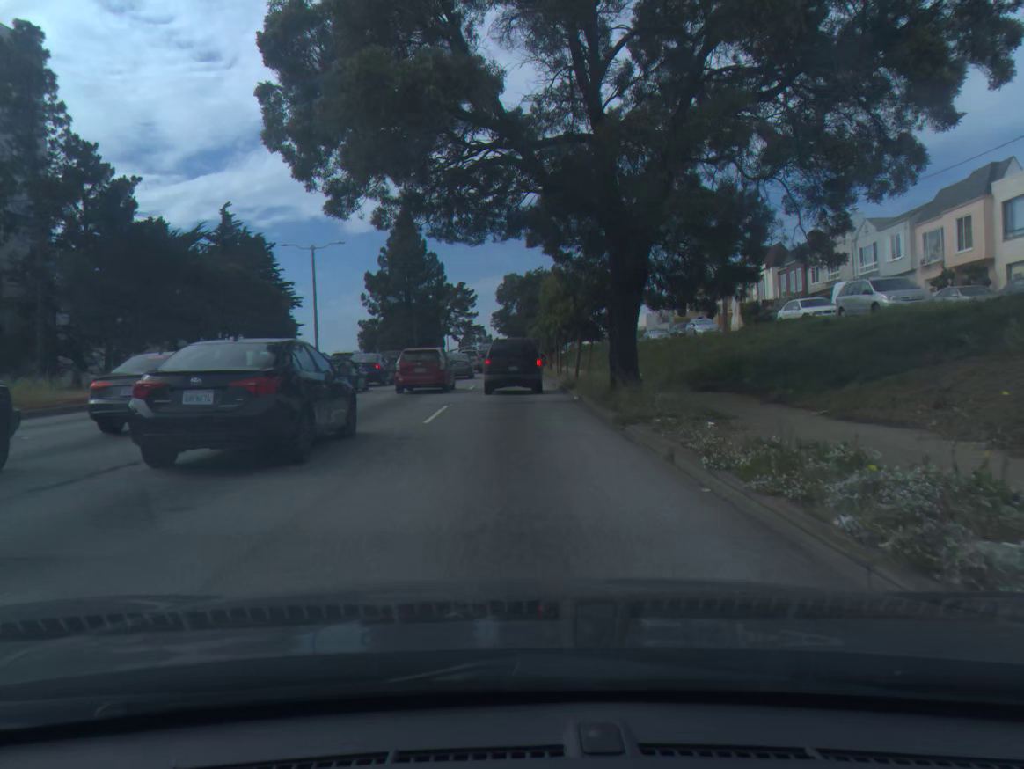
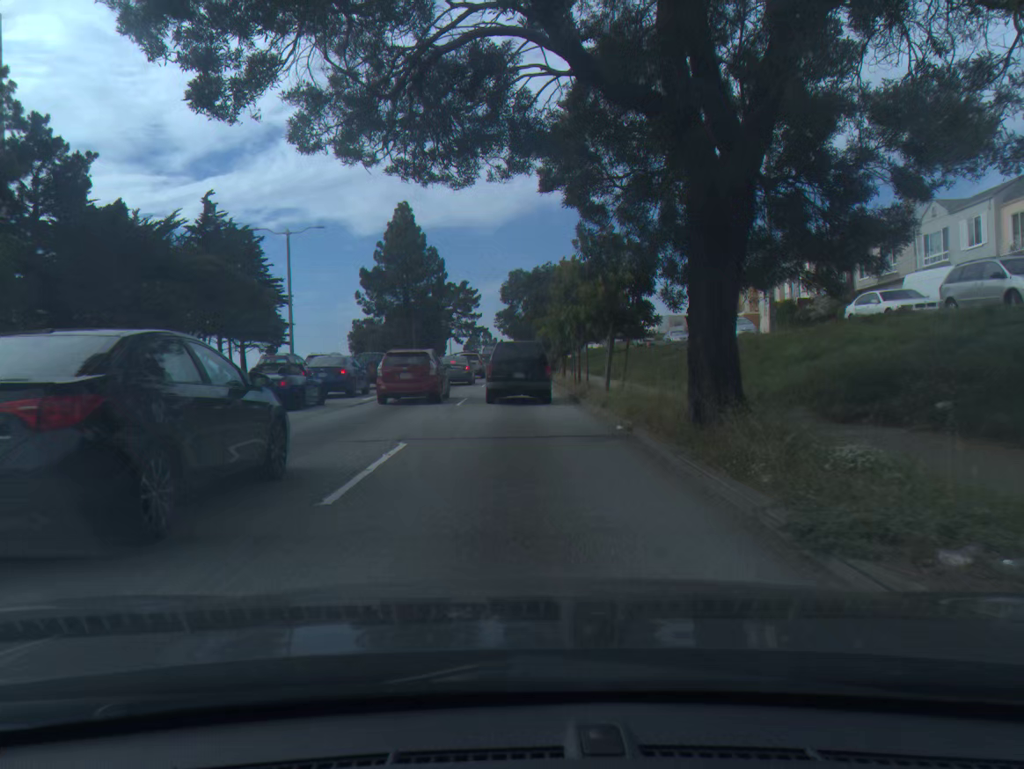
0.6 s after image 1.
(0.0, +7.6) m; -1°
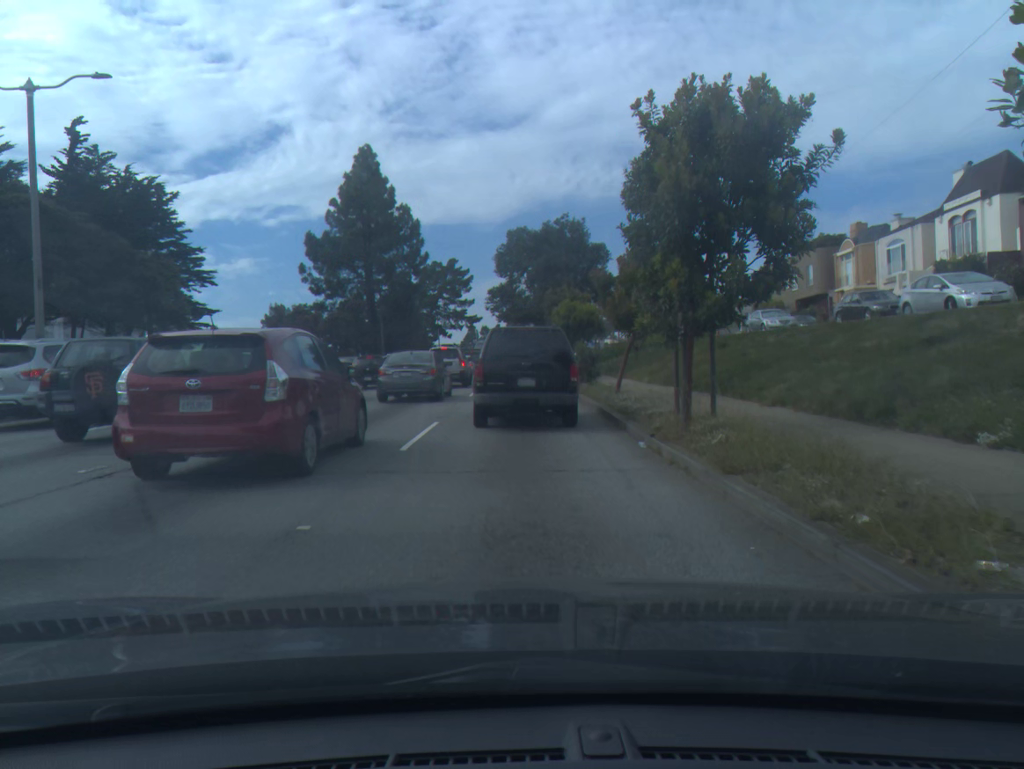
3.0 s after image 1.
(0.0, +25.8) m; 0°
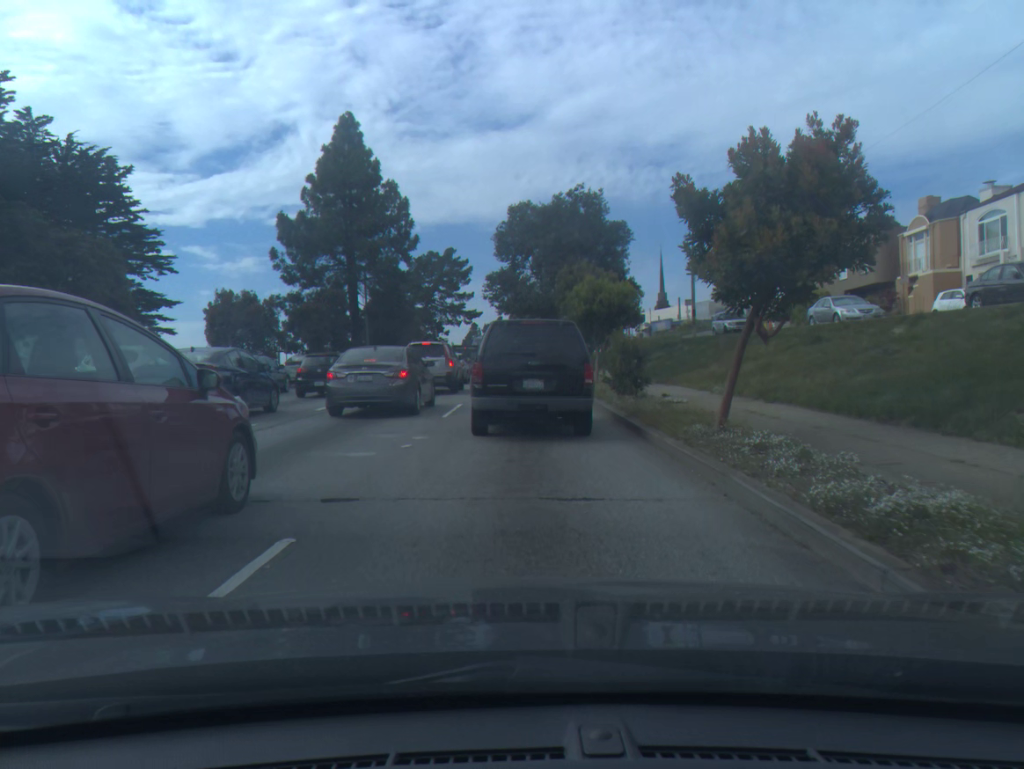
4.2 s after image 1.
(0.0, +9.8) m; 0°
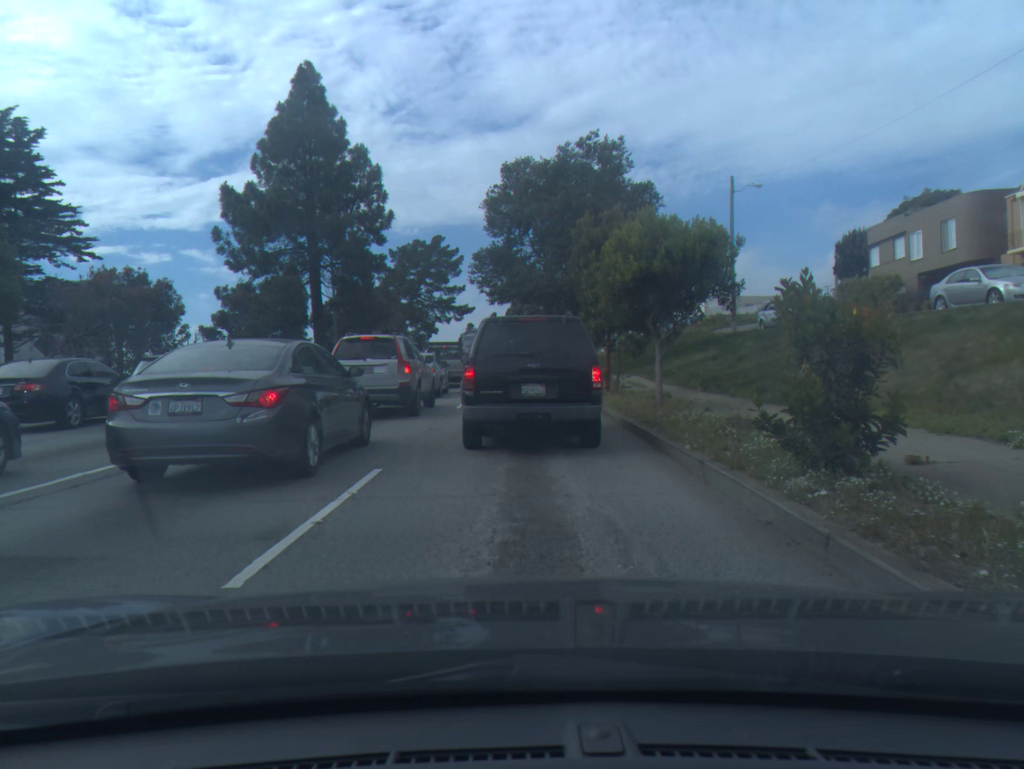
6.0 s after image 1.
(0.0, +11.6) m; 0°
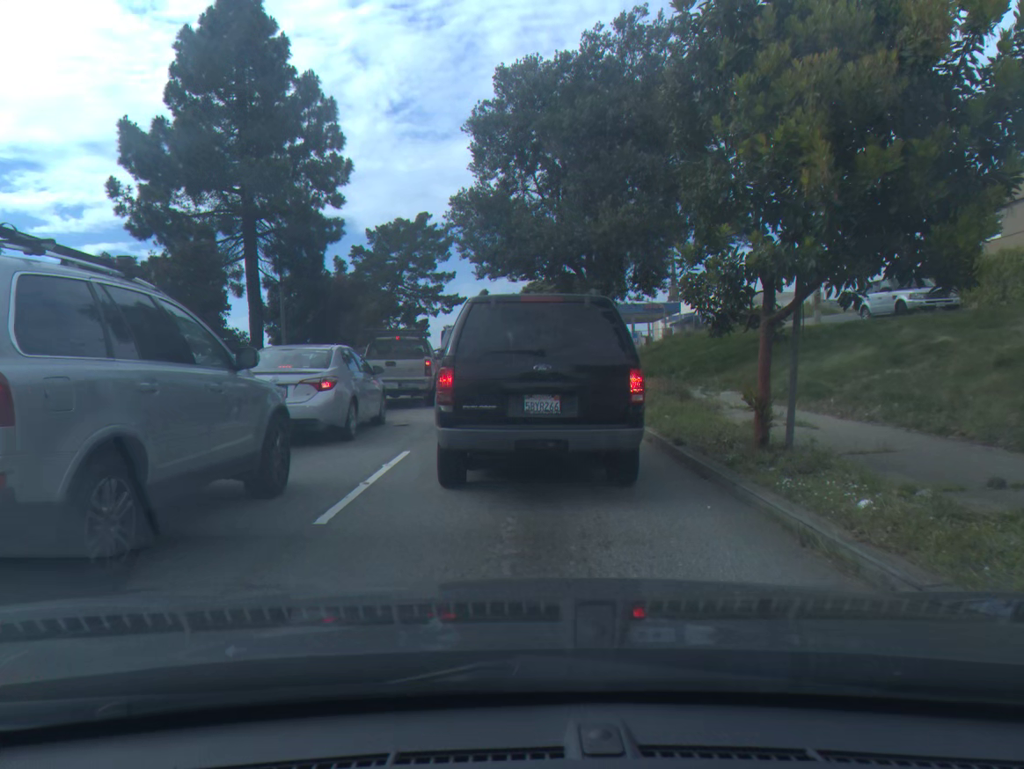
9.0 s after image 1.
(0.0, +13.4) m; 0°
